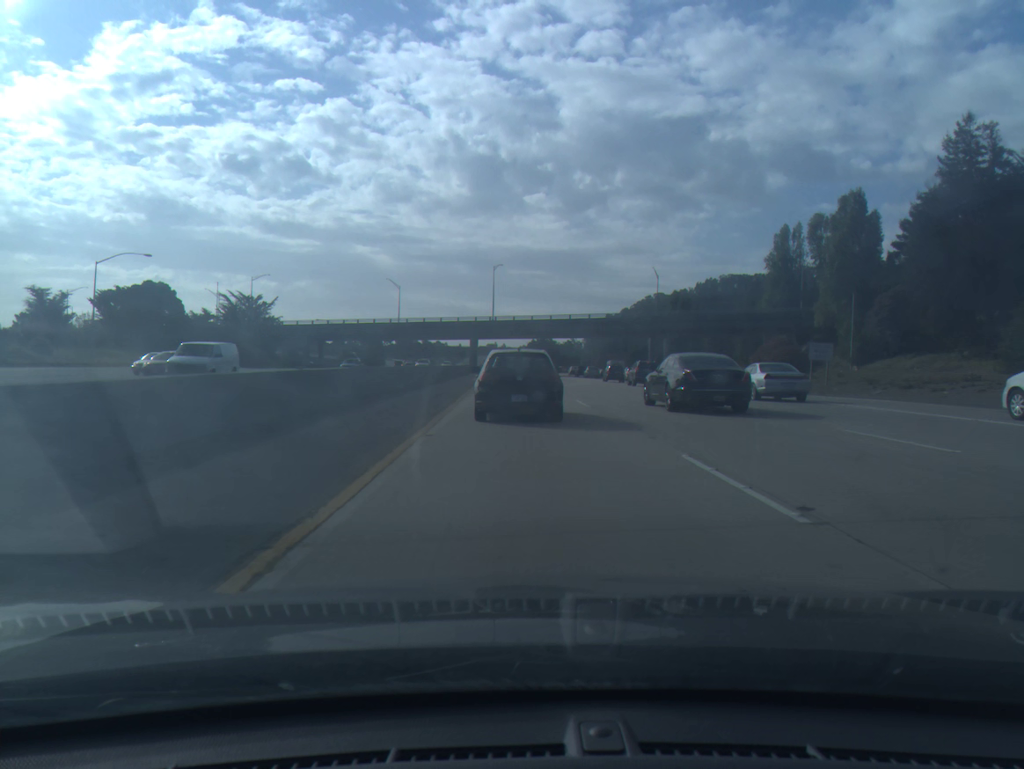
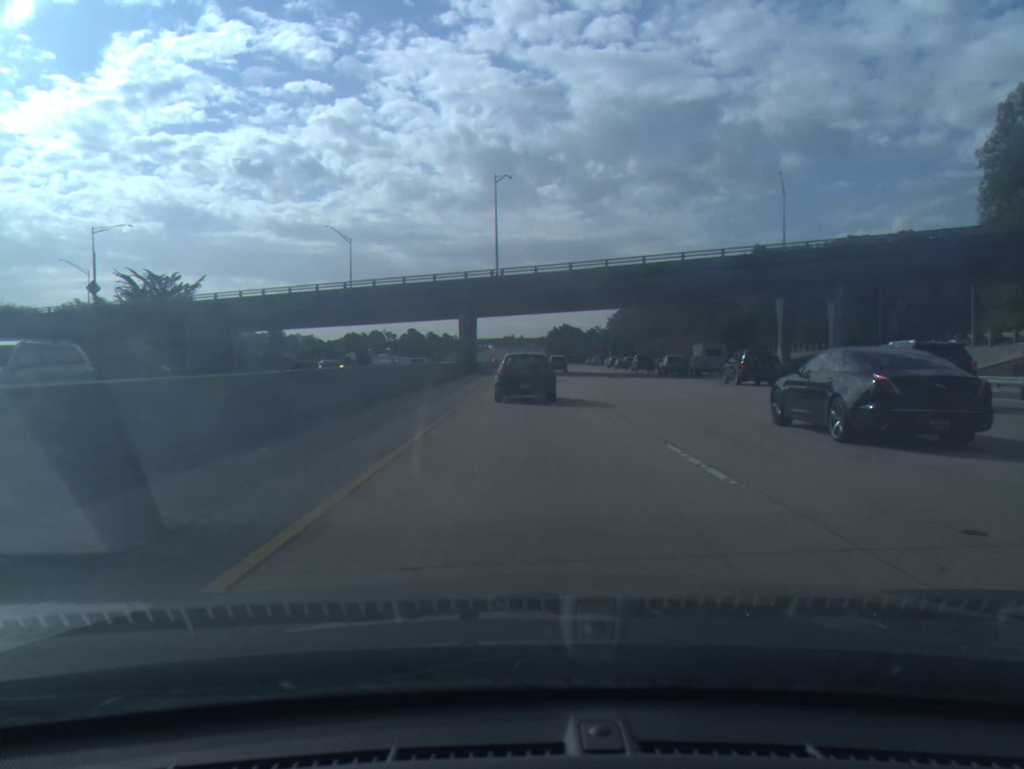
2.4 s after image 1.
(-0.9, +57.6) m; -1°
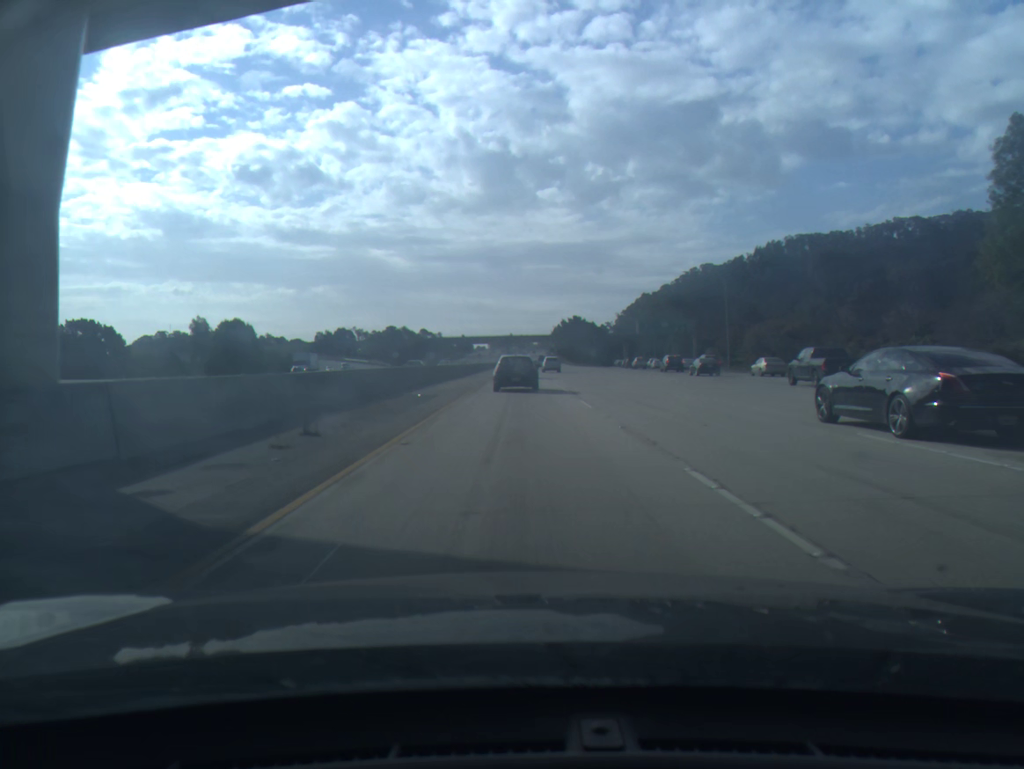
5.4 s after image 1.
(+0.2, +77.2) m; 0°
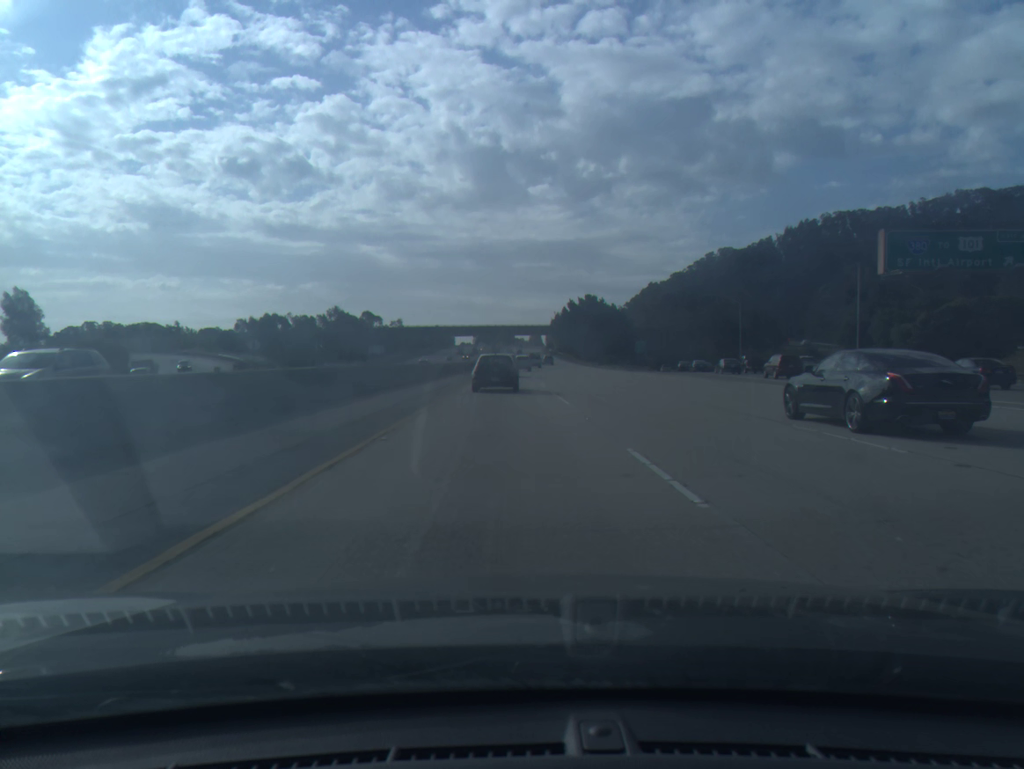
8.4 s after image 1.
(+0.2, +87.1) m; +1°
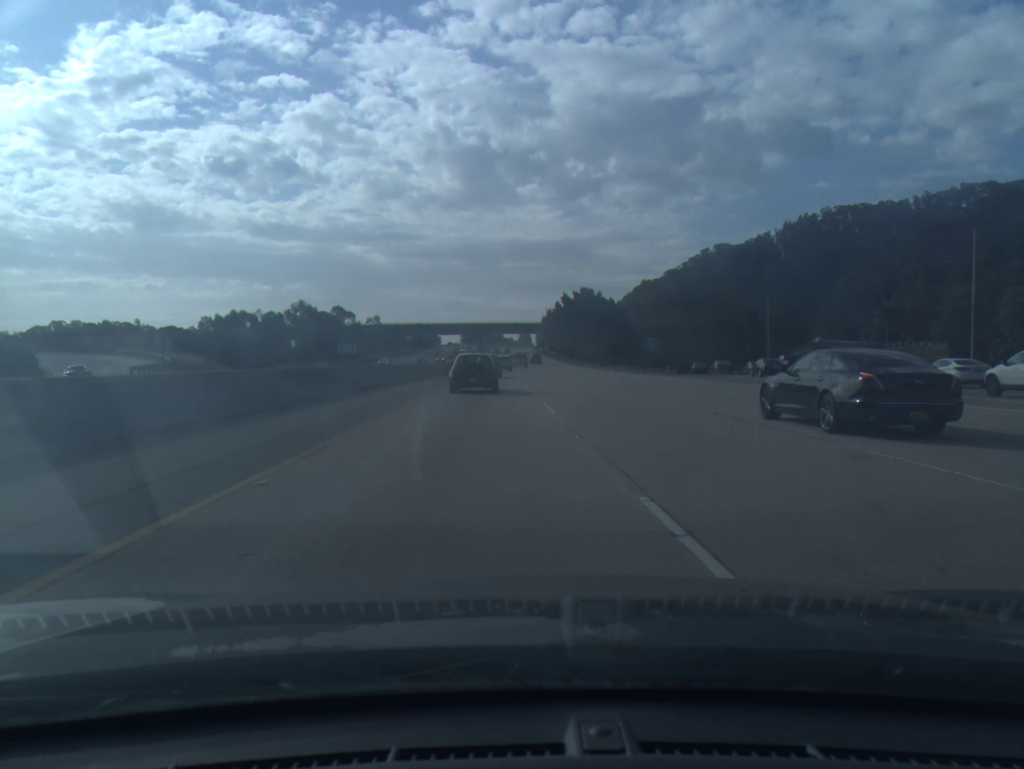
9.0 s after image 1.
(+0.1, +18.5) m; +1°
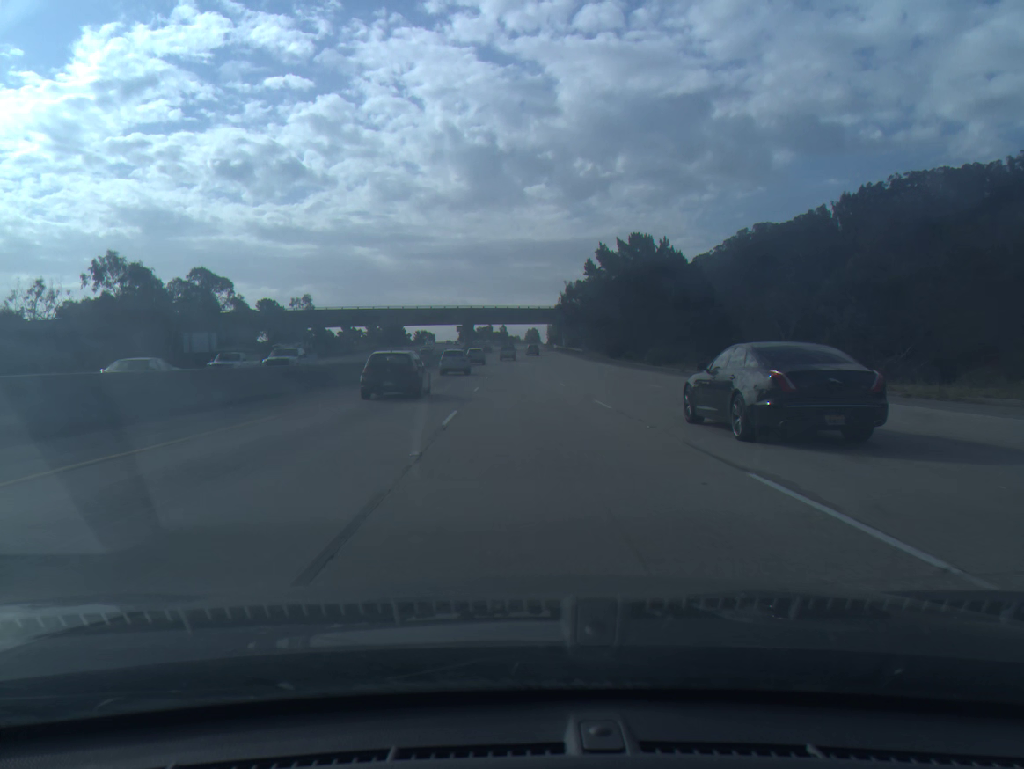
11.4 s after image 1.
(+0.5, +76.3) m; 0°
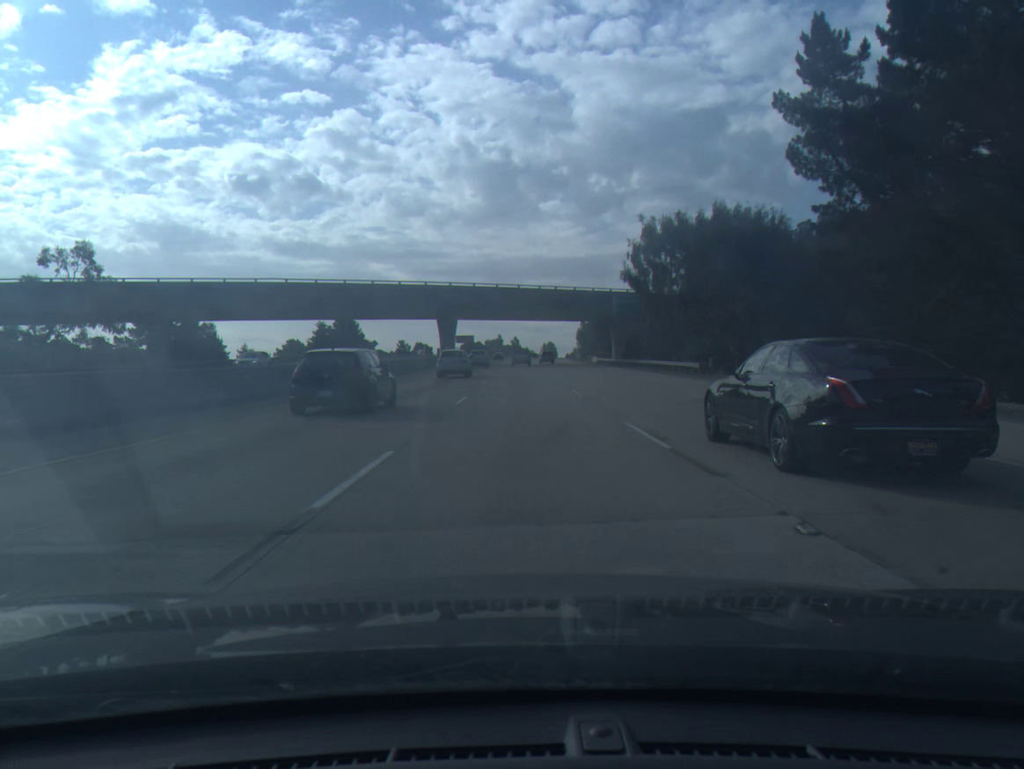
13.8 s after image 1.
(-0.8, +79.3) m; -1°
